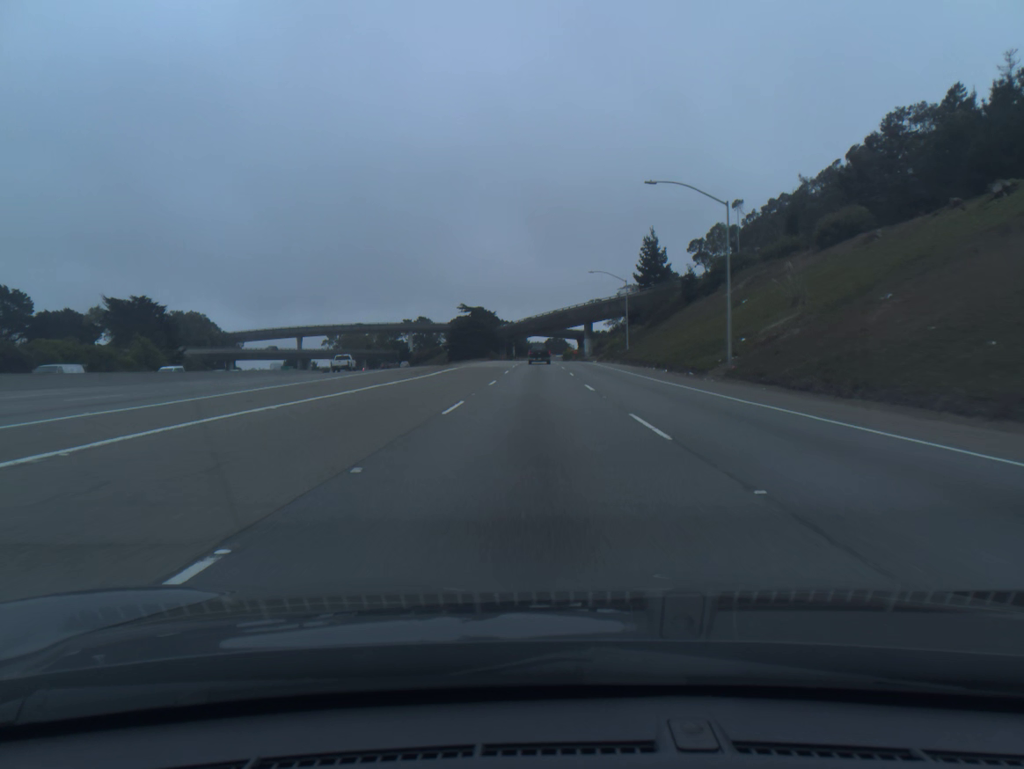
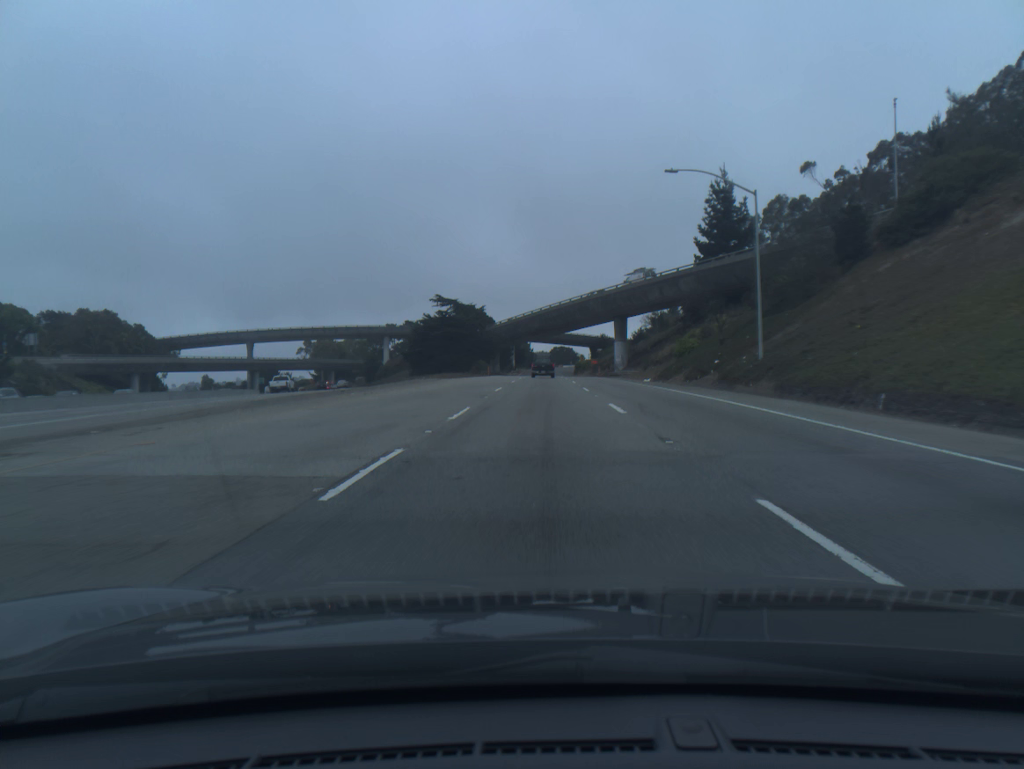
(-0.1, +52.5) m; 0°
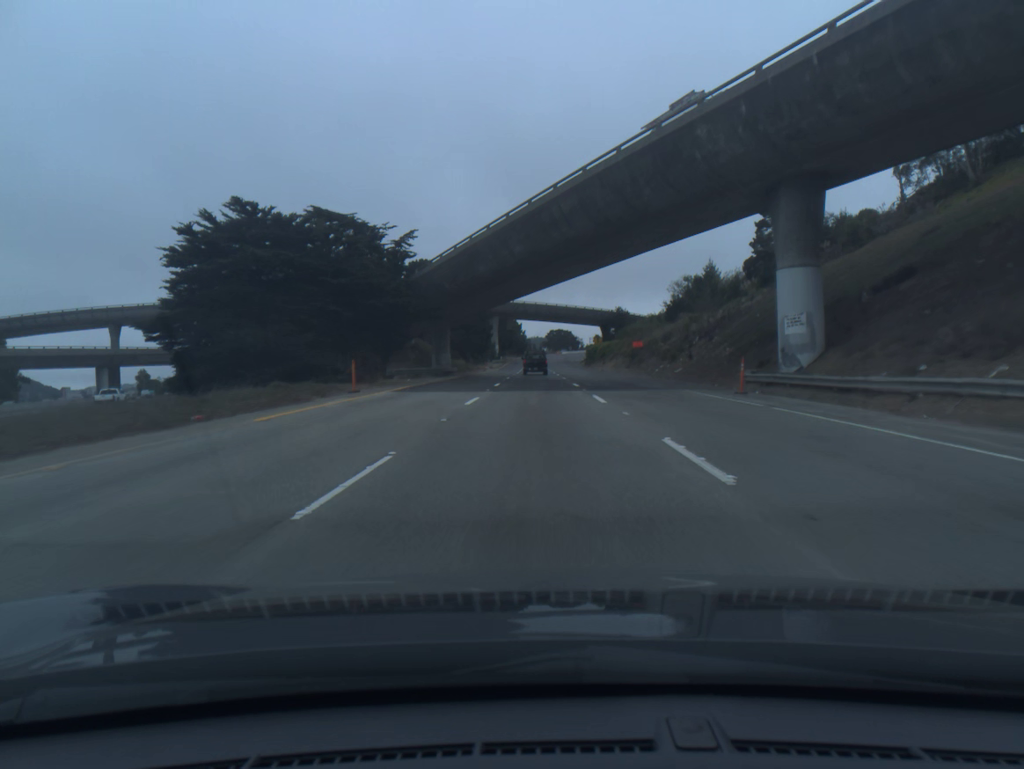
(+0.2, +68.9) m; 0°
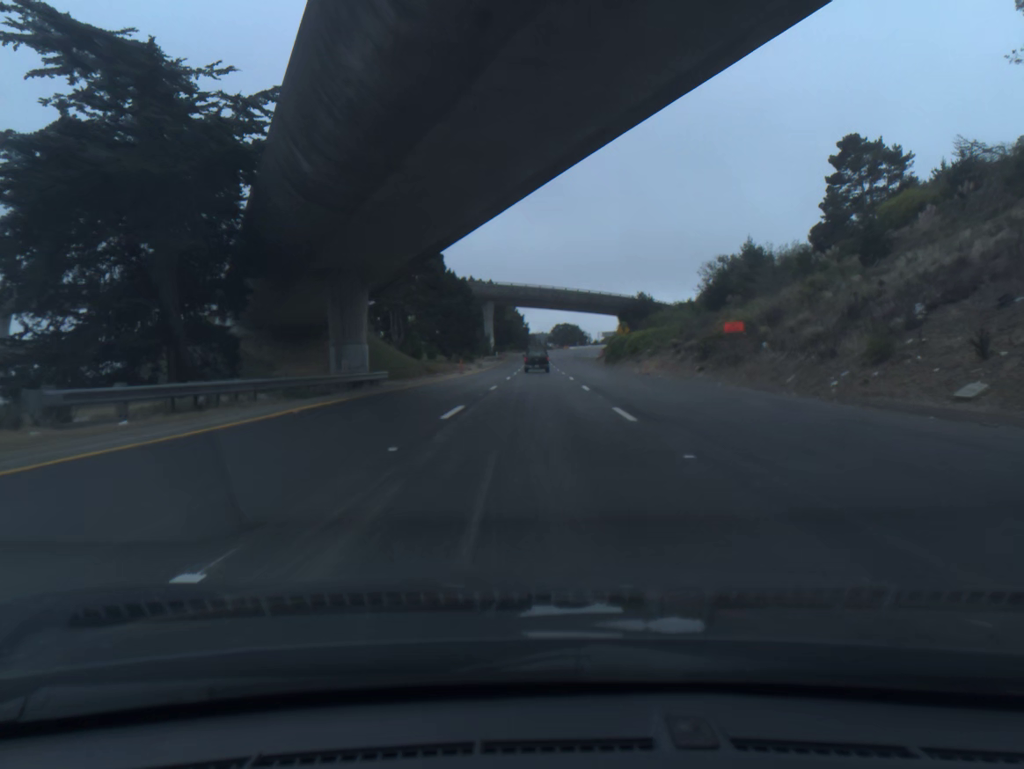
(-0.2, +34.3) m; 0°
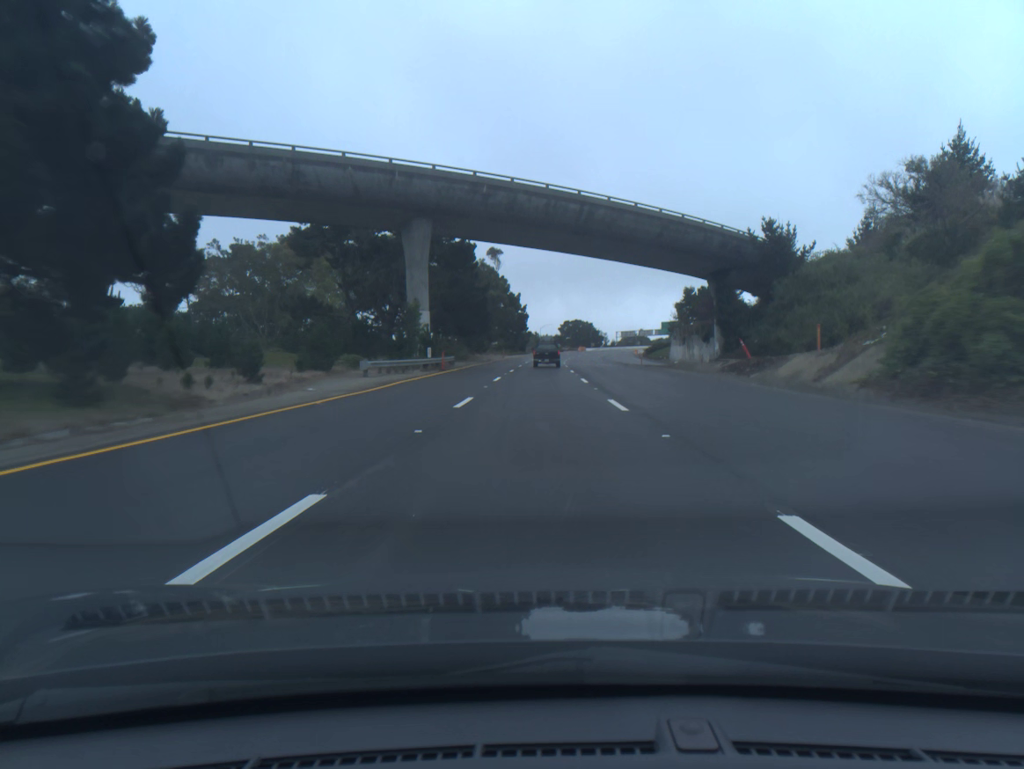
(-0.3, +83.9) m; 0°
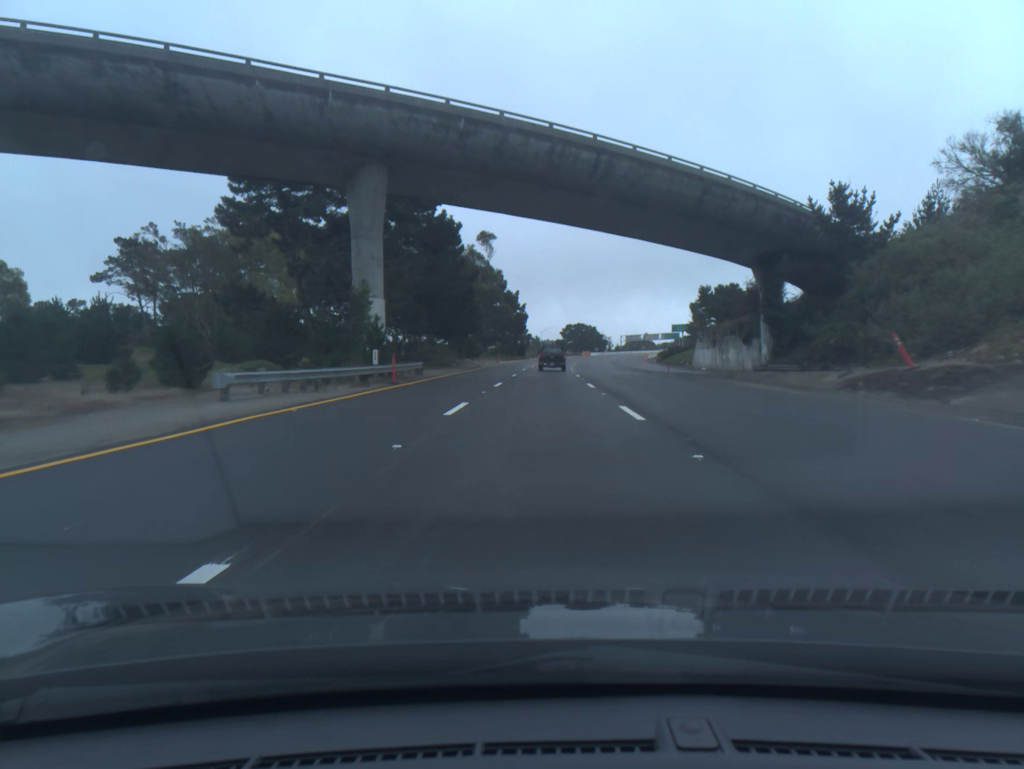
(0.0, +16.4) m; 0°
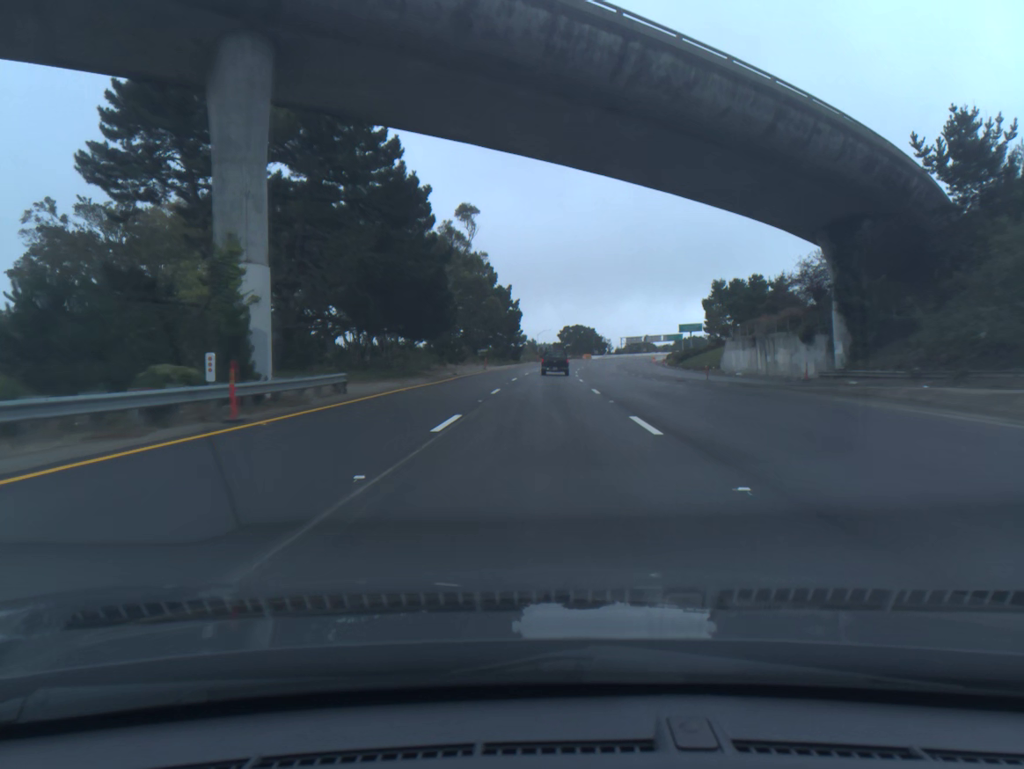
(0.0, +16.3) m; 0°
